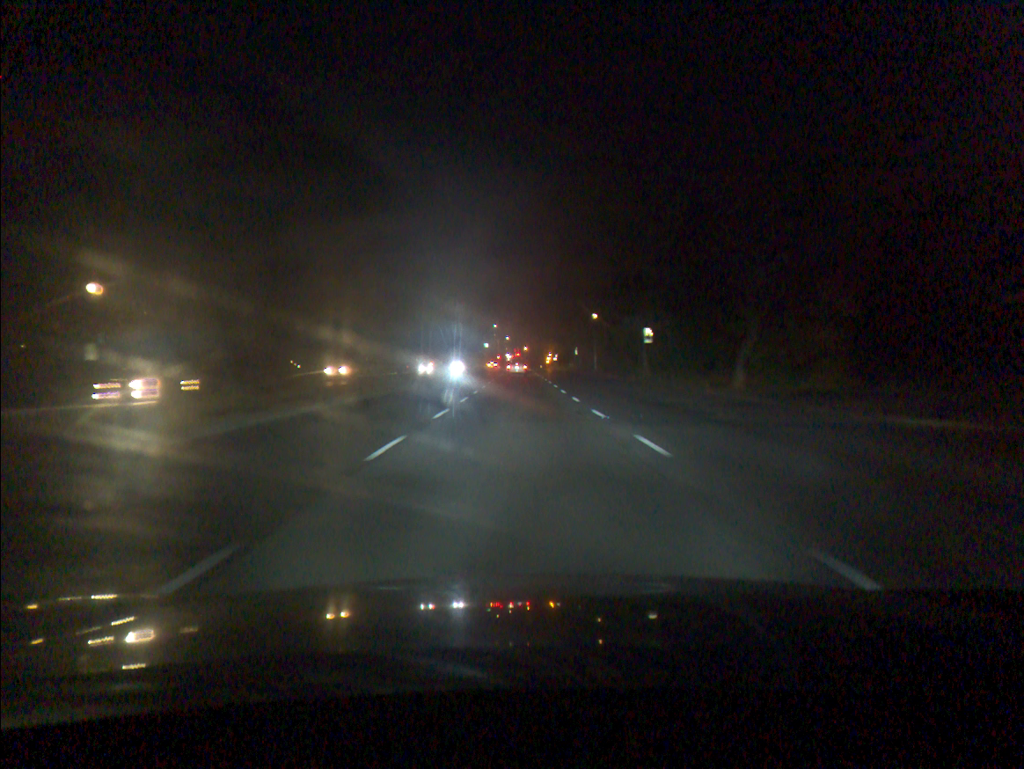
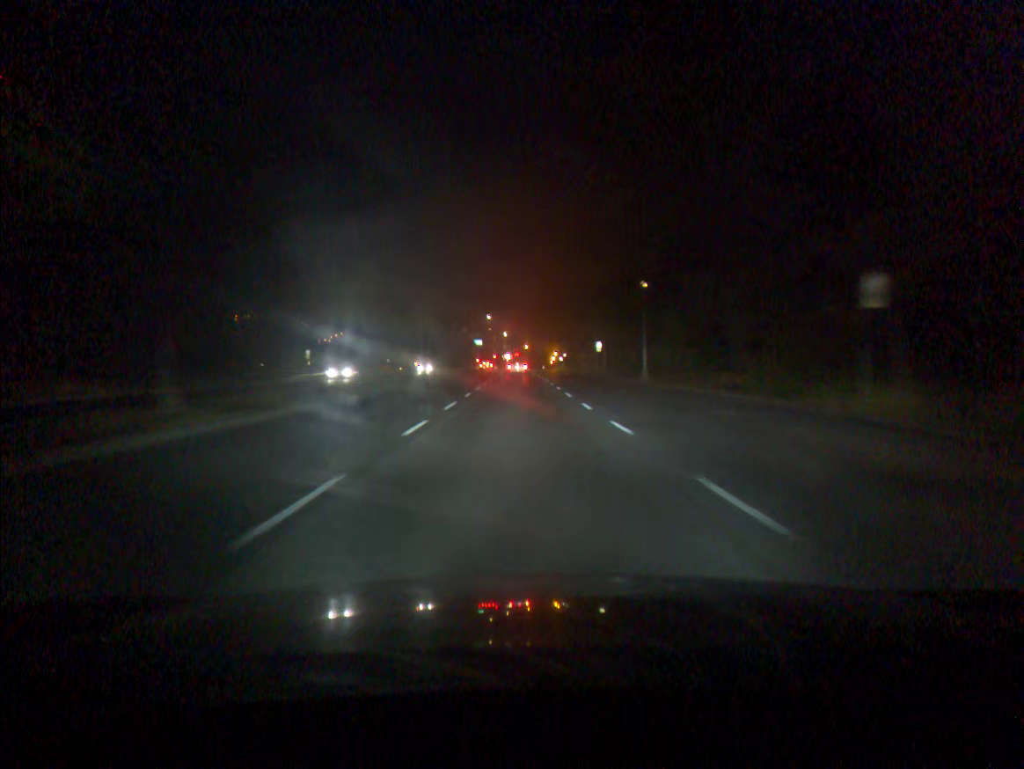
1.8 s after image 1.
(0.0, +33.4) m; 0°
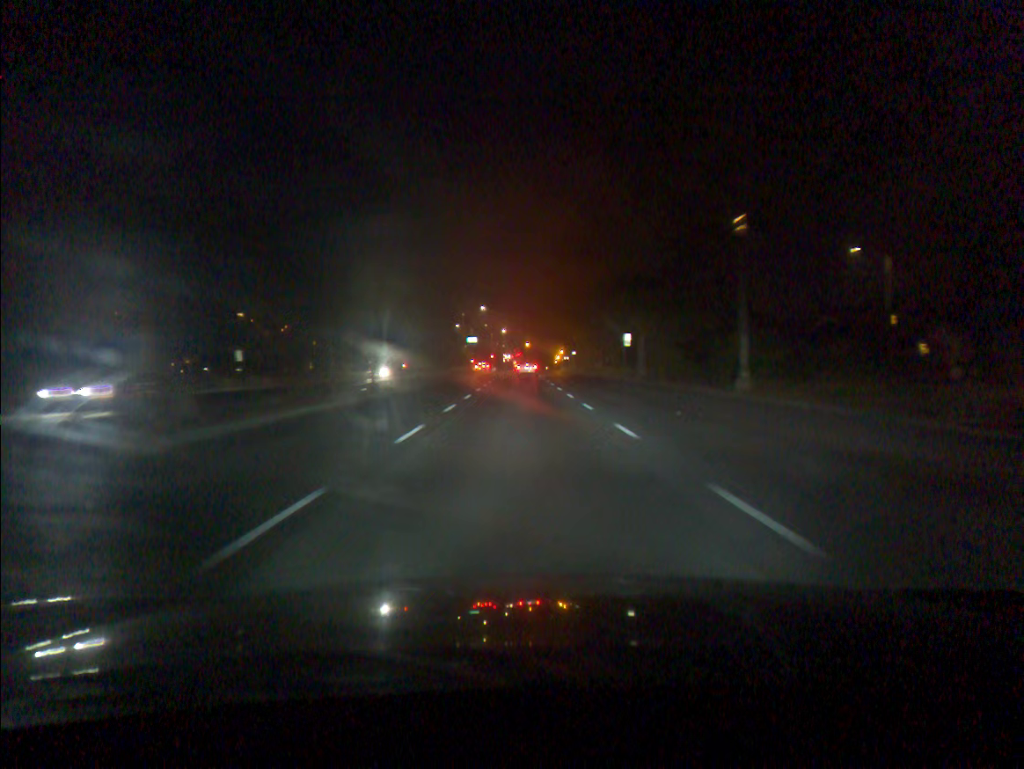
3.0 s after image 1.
(0.0, +22.3) m; 0°
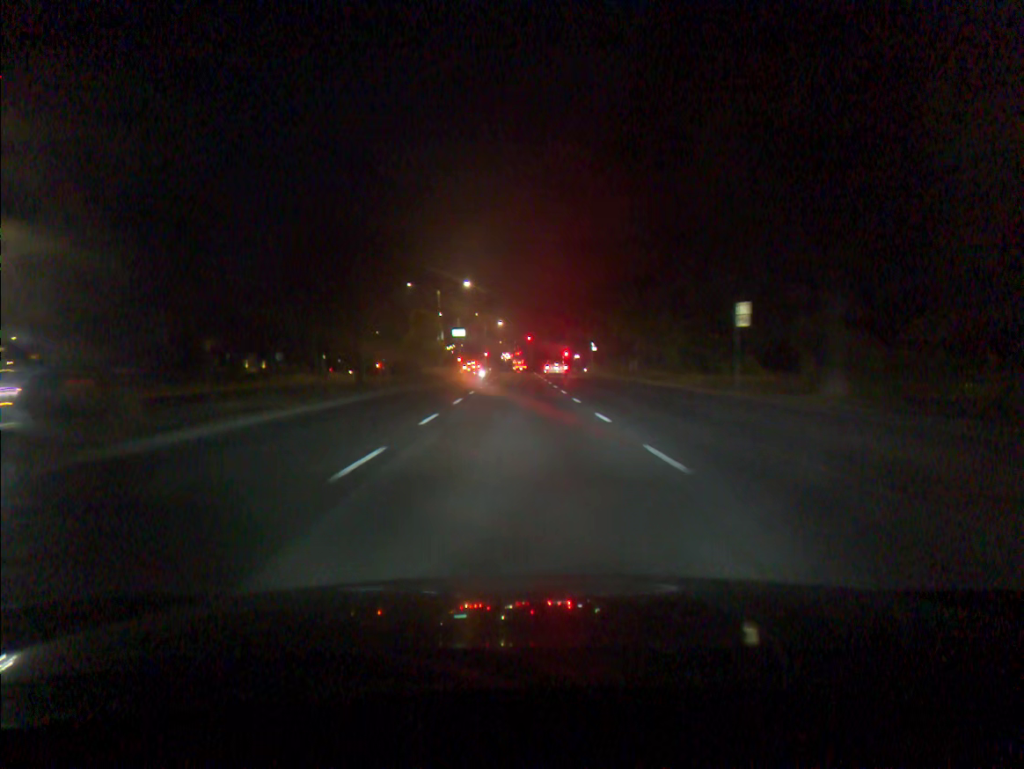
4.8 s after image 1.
(0.0, +33.1) m; 0°
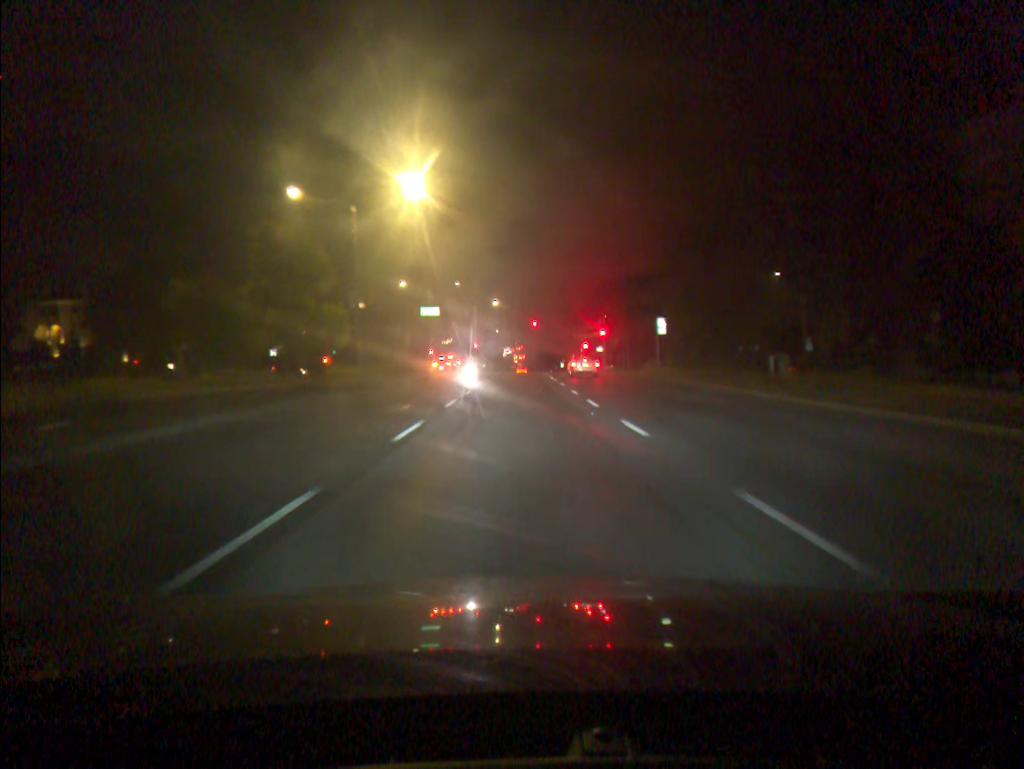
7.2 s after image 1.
(-0.1, +40.6) m; 0°
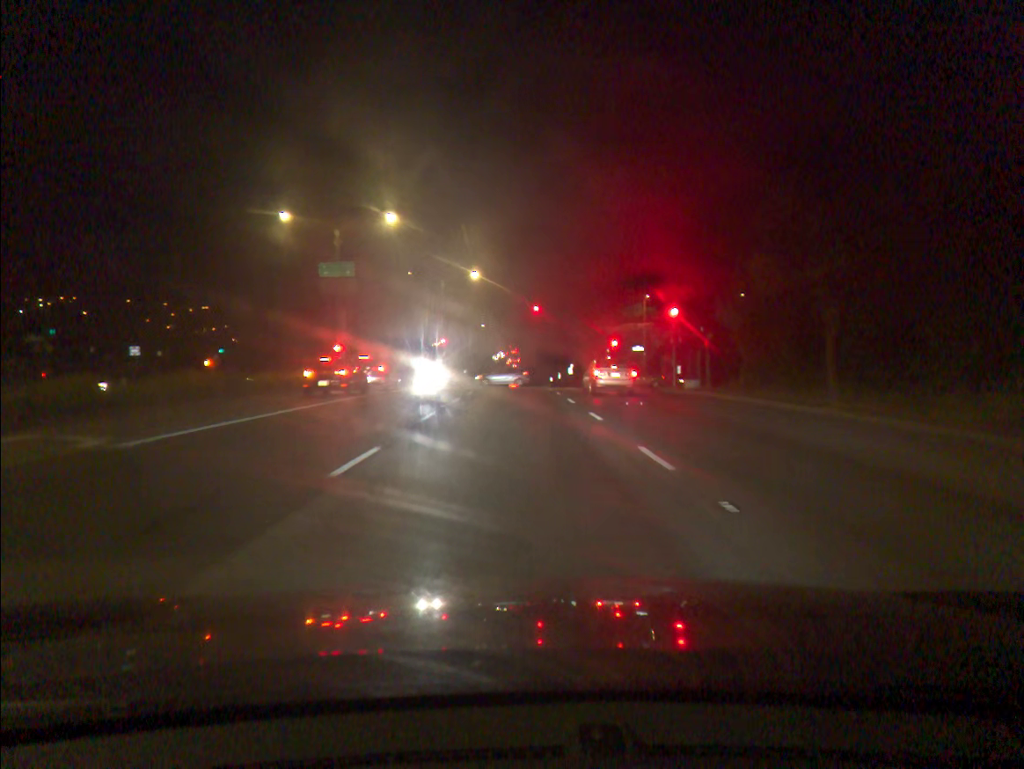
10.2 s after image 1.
(+0.1, +39.5) m; 0°
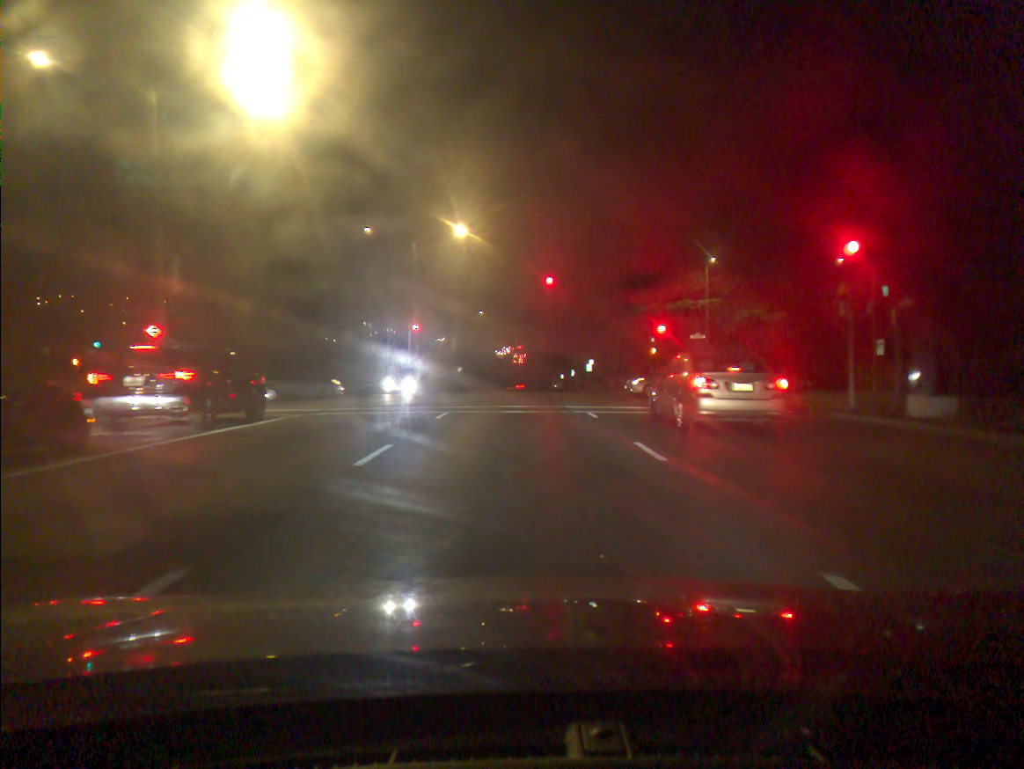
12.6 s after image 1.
(0.0, +21.7) m; 0°
